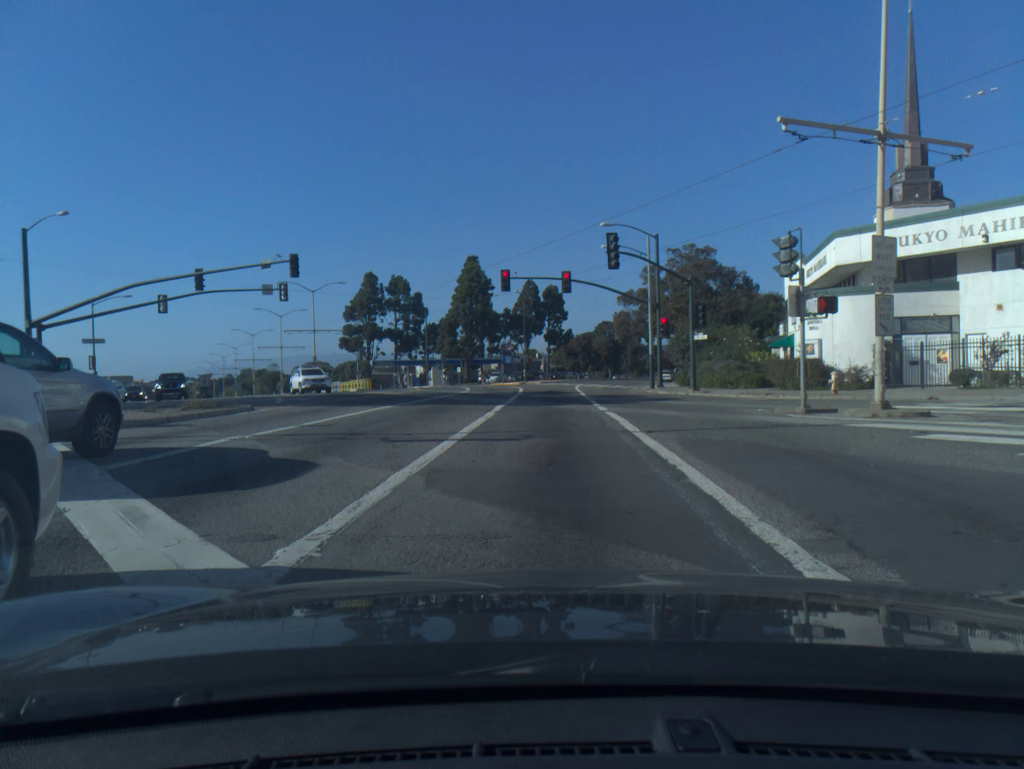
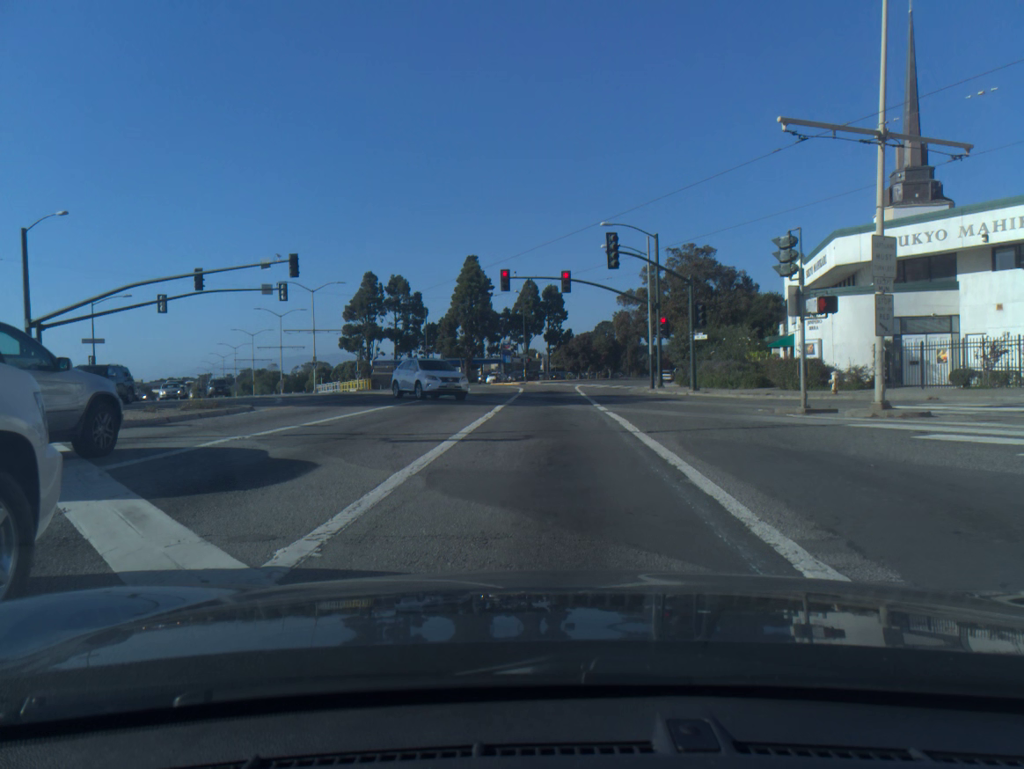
(0.0, 0.0) m; 0°
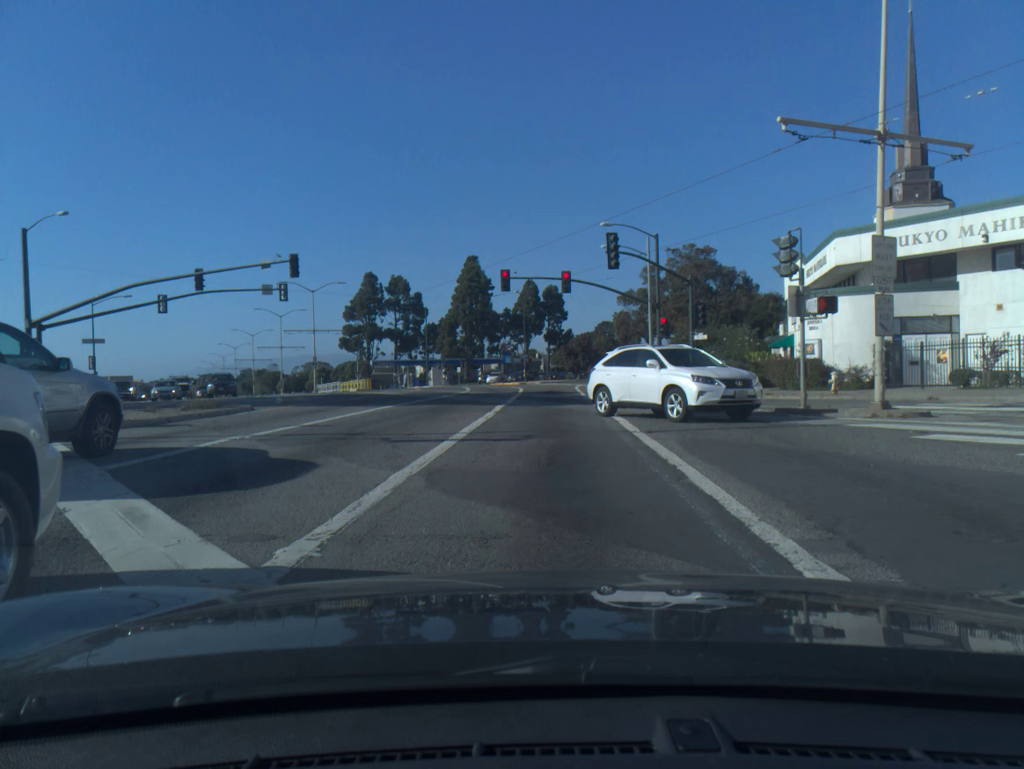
(0.0, 0.0) m; 0°
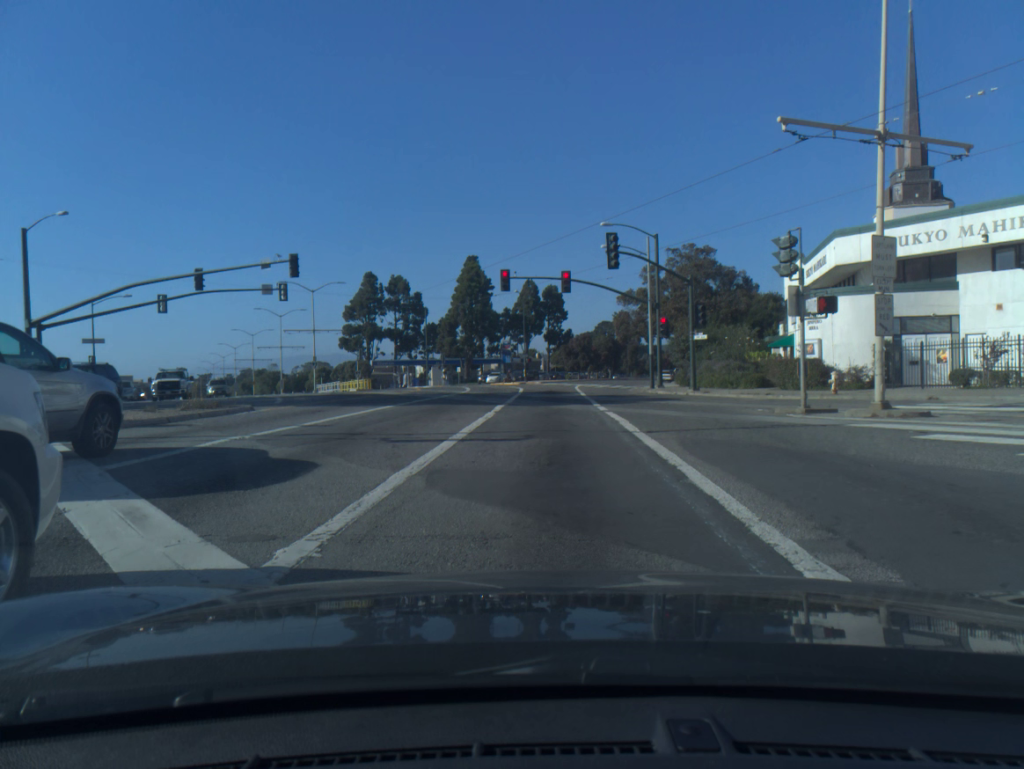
(0.0, 0.0) m; 0°
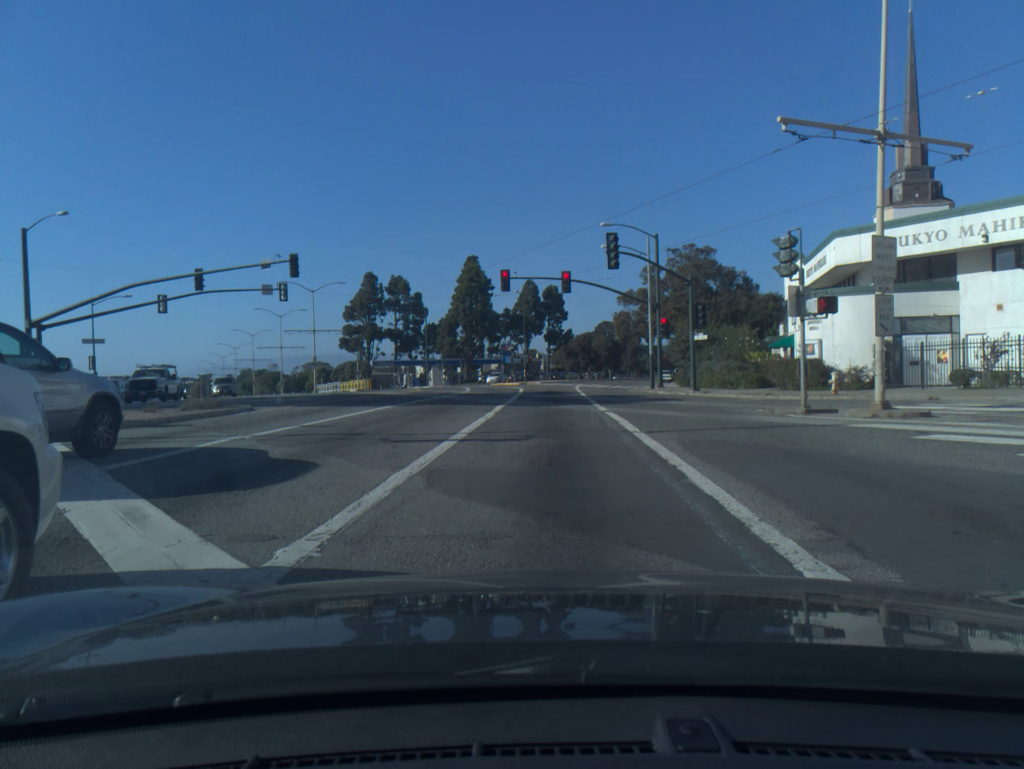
(0.0, 0.0) m; 0°
